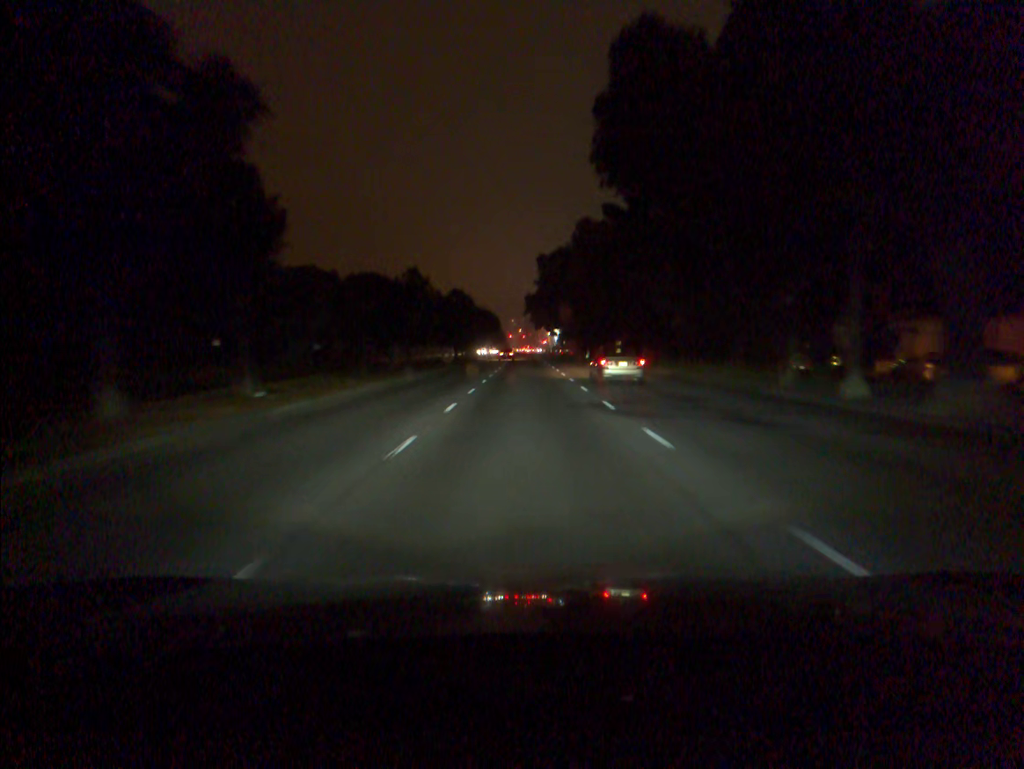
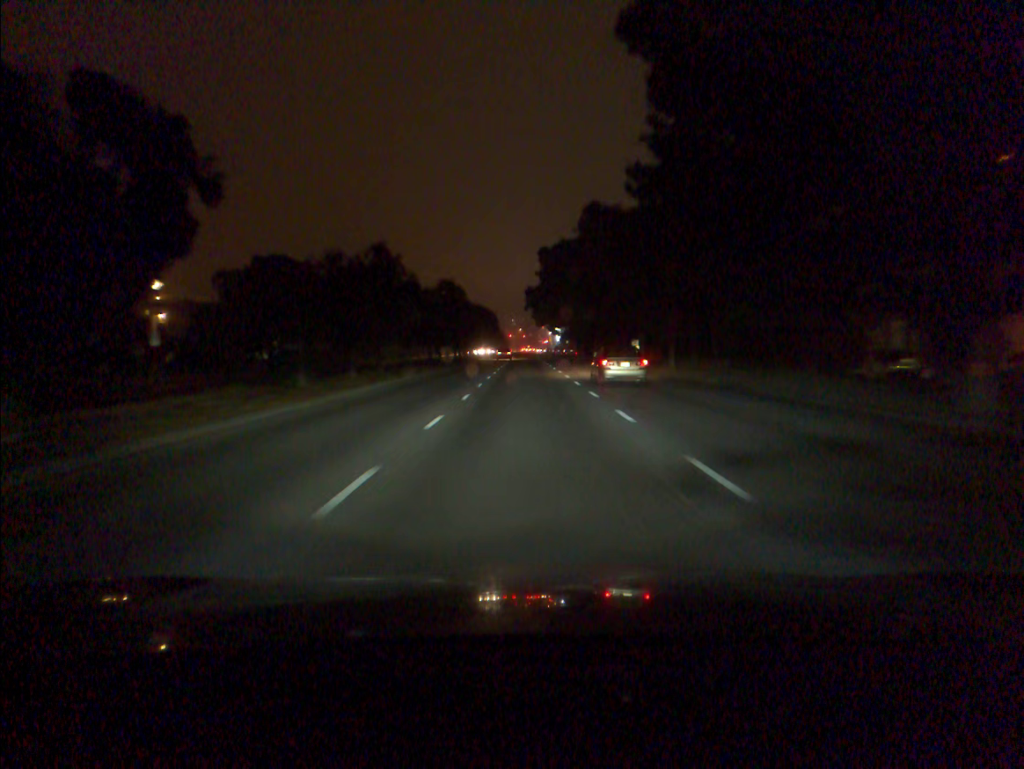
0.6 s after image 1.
(0.0, +10.4) m; 0°
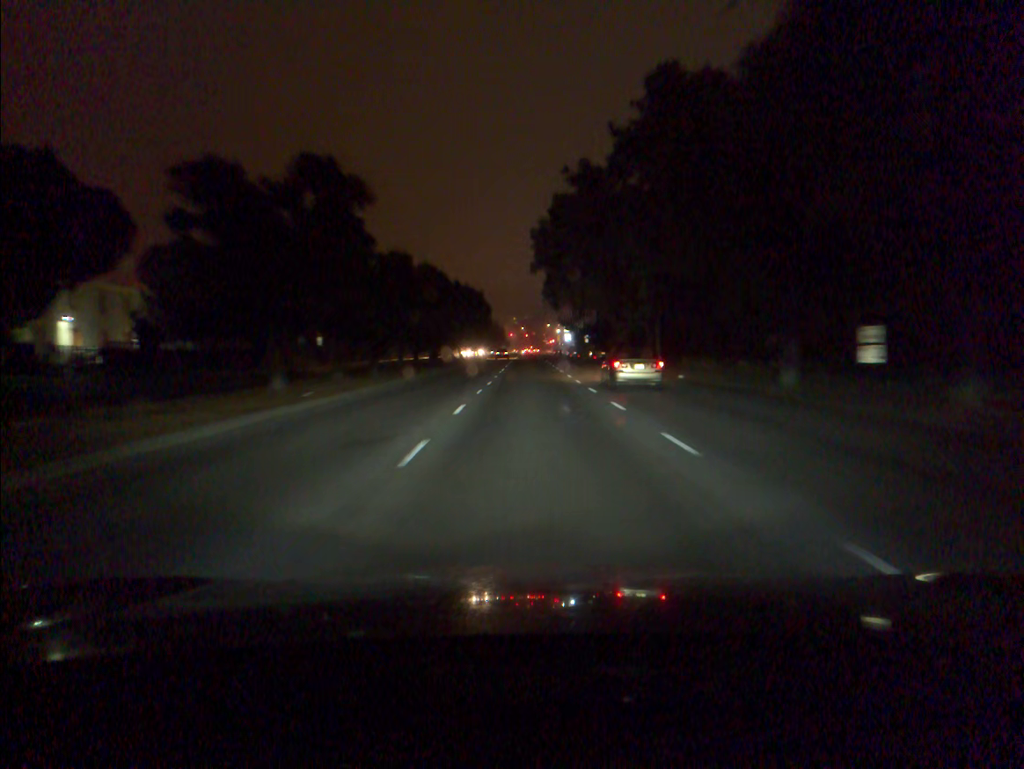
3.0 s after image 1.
(-0.2, +40.8) m; 0°
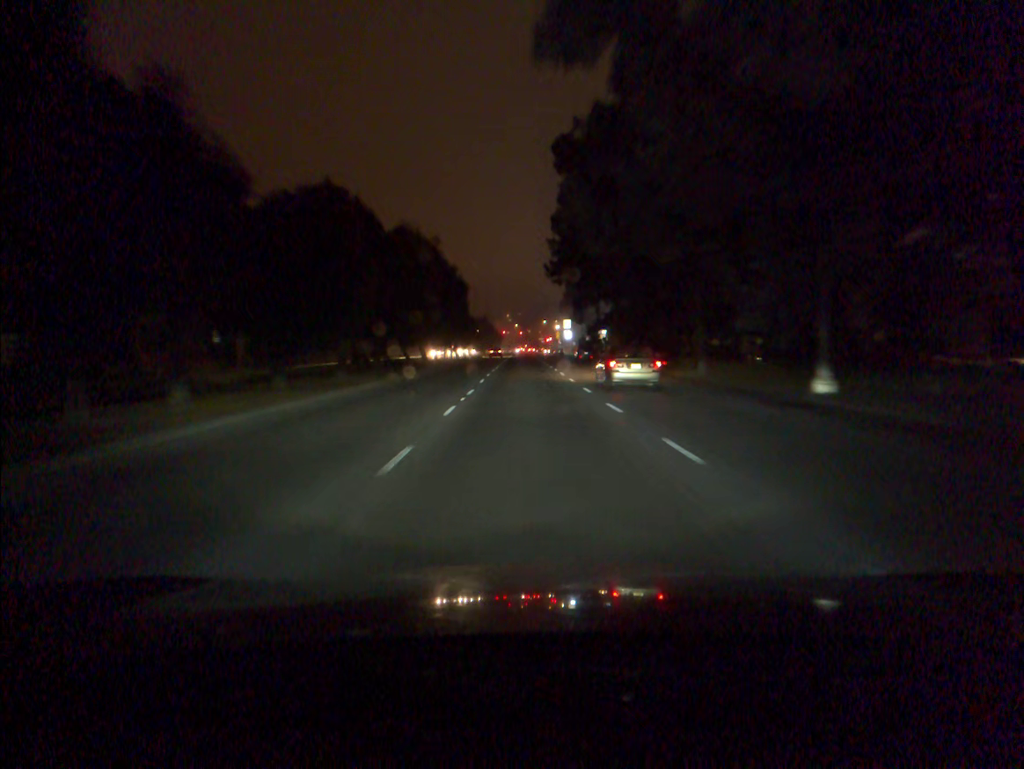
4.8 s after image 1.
(+0.1, +29.4) m; 0°
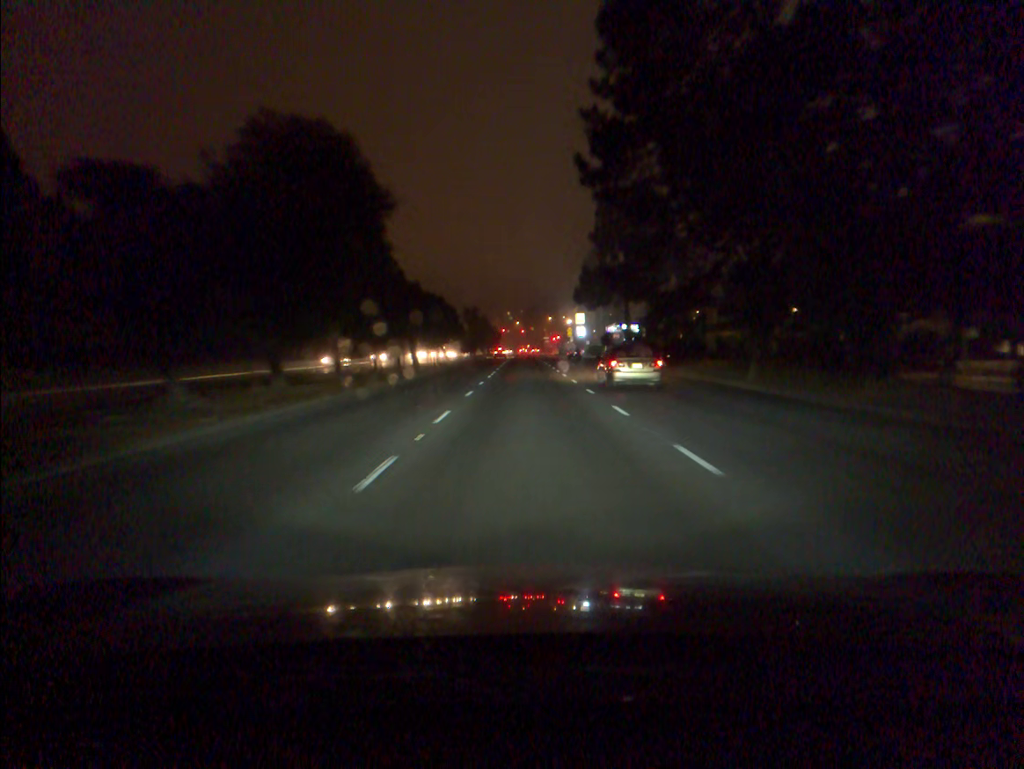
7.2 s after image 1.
(-0.1, +37.4) m; 0°
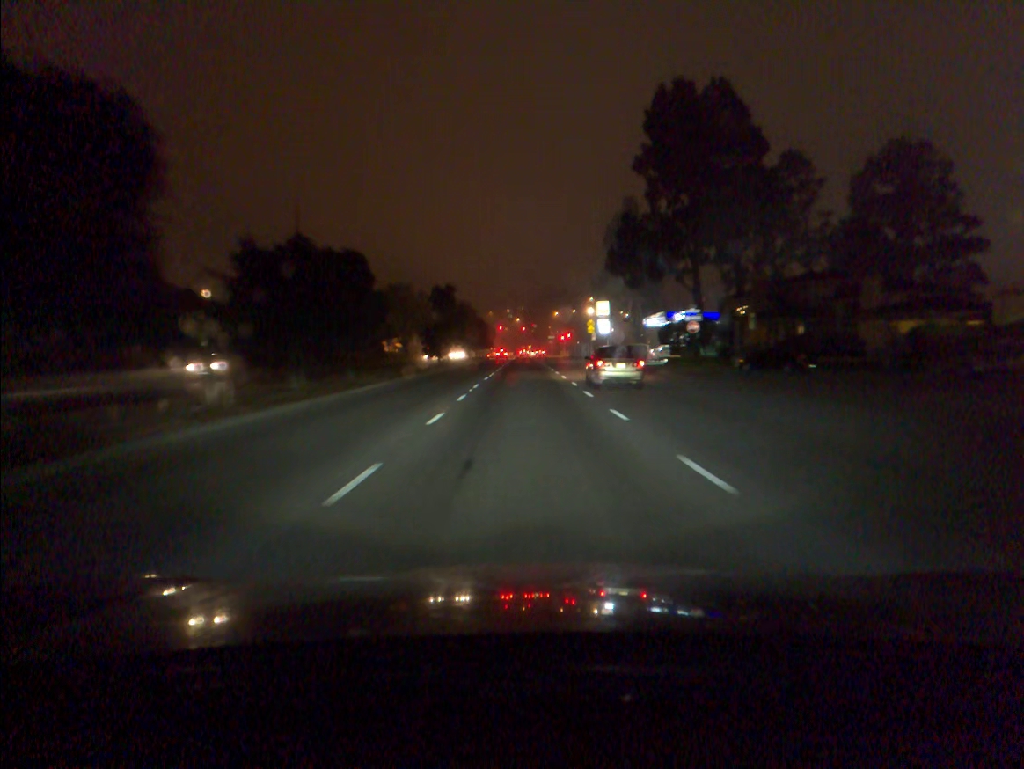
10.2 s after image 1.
(0.0, +43.8) m; 0°
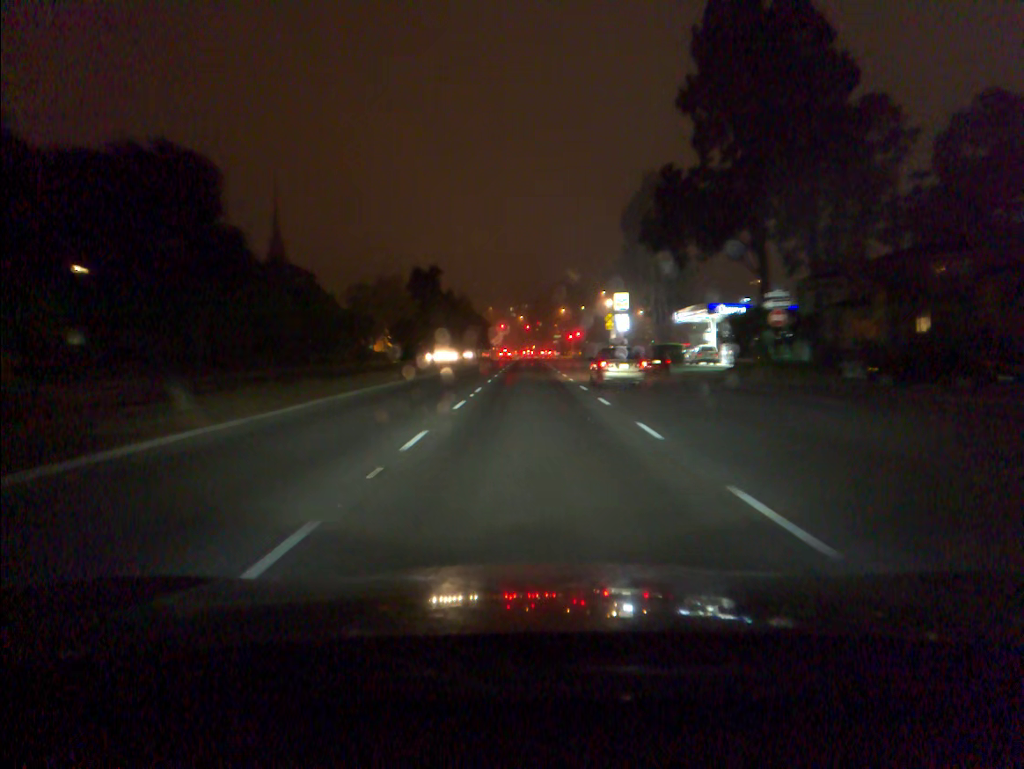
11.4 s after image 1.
(0.0, +17.2) m; 0°
